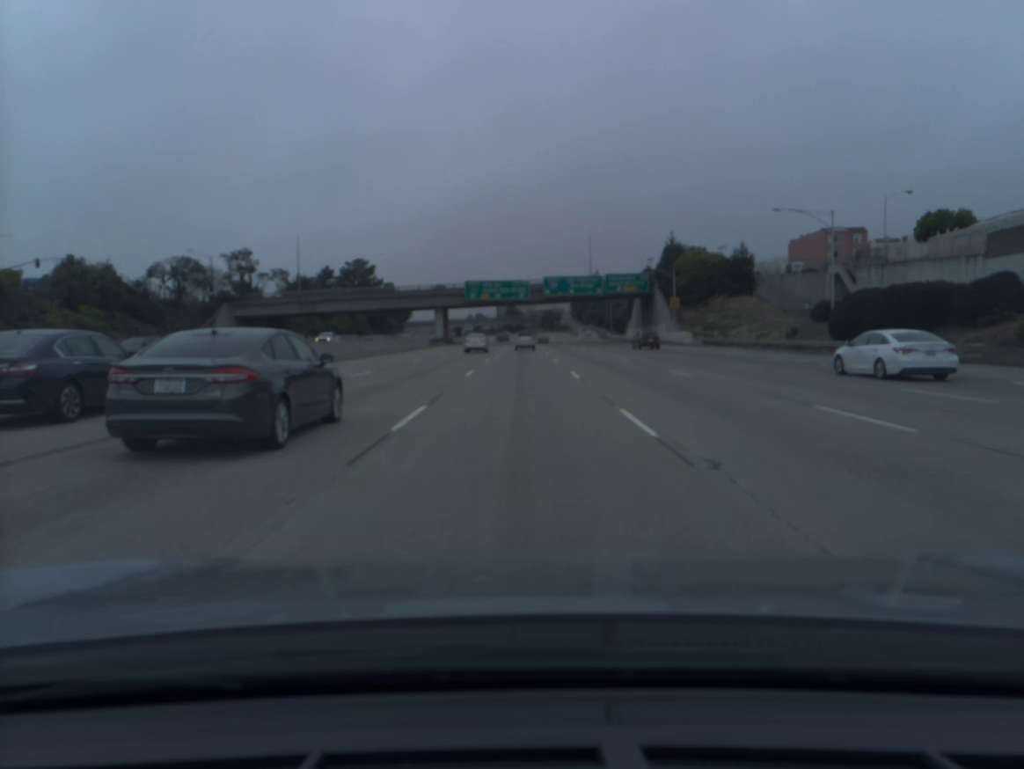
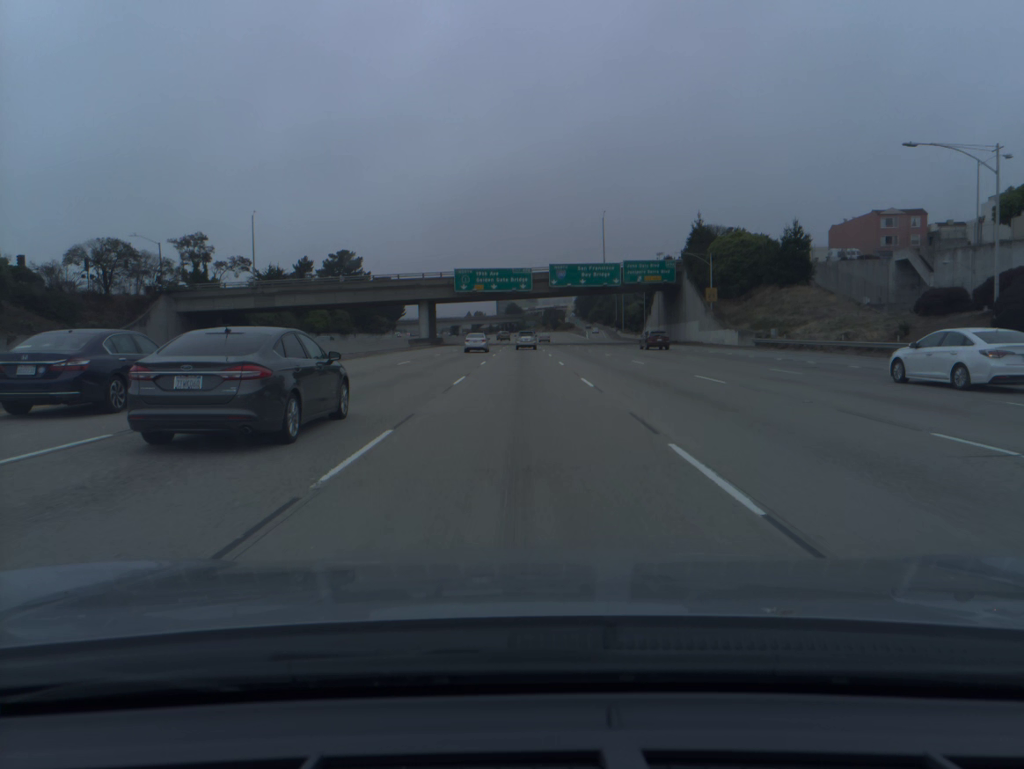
(0.0, +18.6) m; 0°
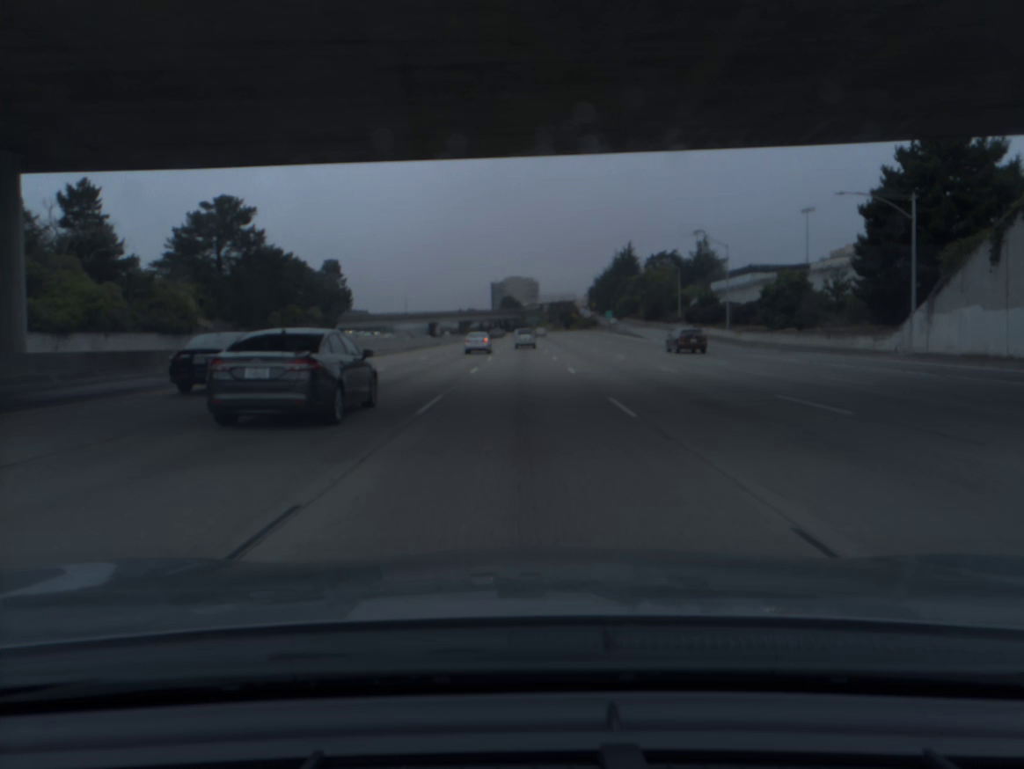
(-0.1, +93.0) m; 0°
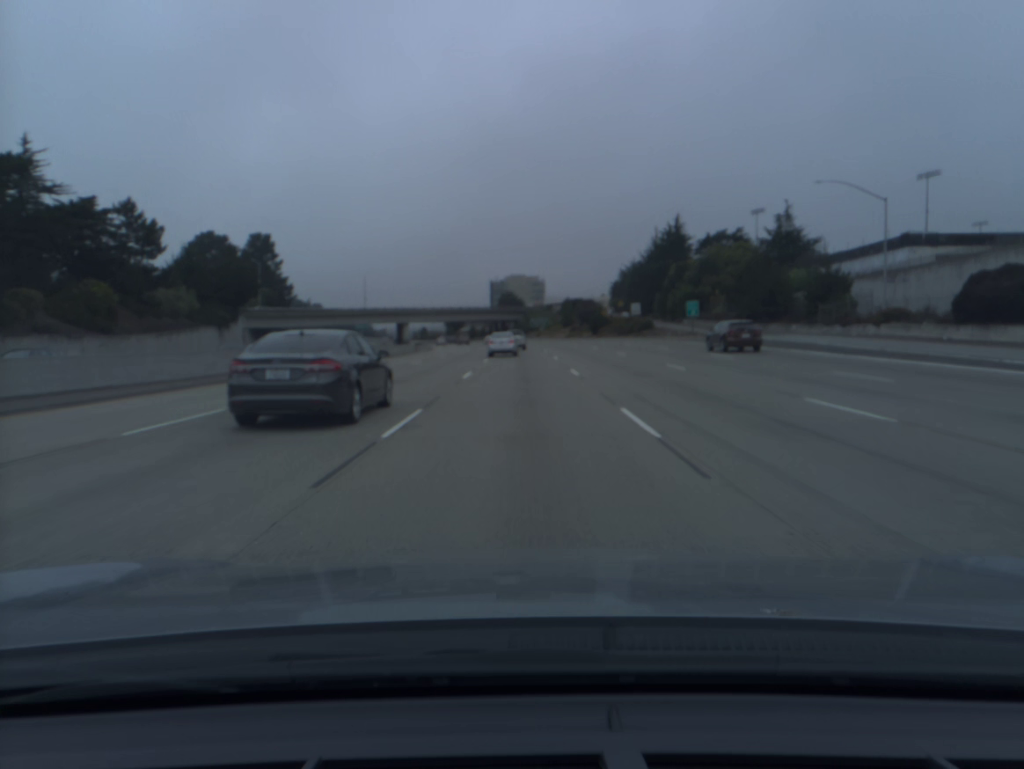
(-0.1, +74.3) m; 0°
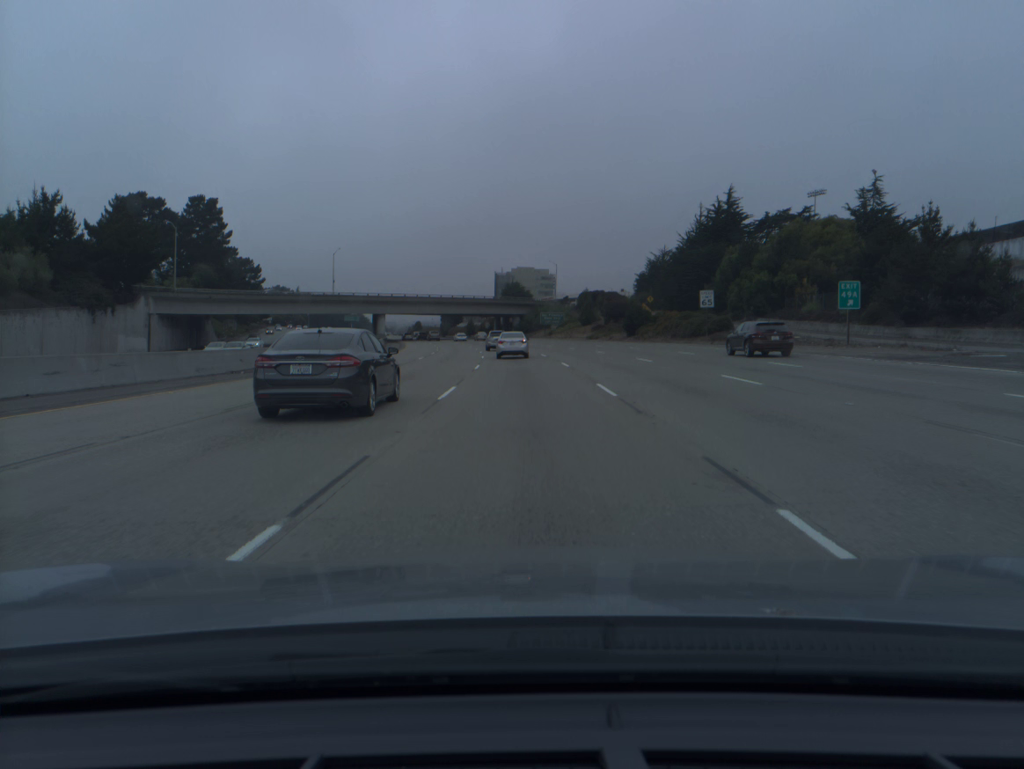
(-0.1, +36.7) m; 0°
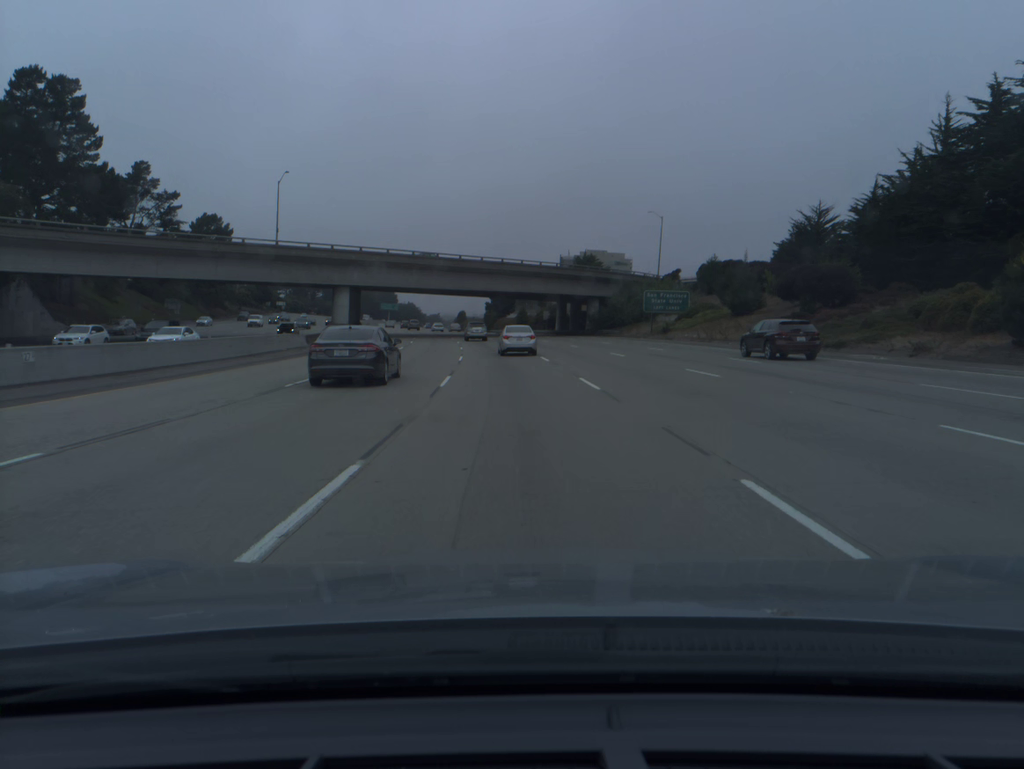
(-1.9, +69.6) m; -4°
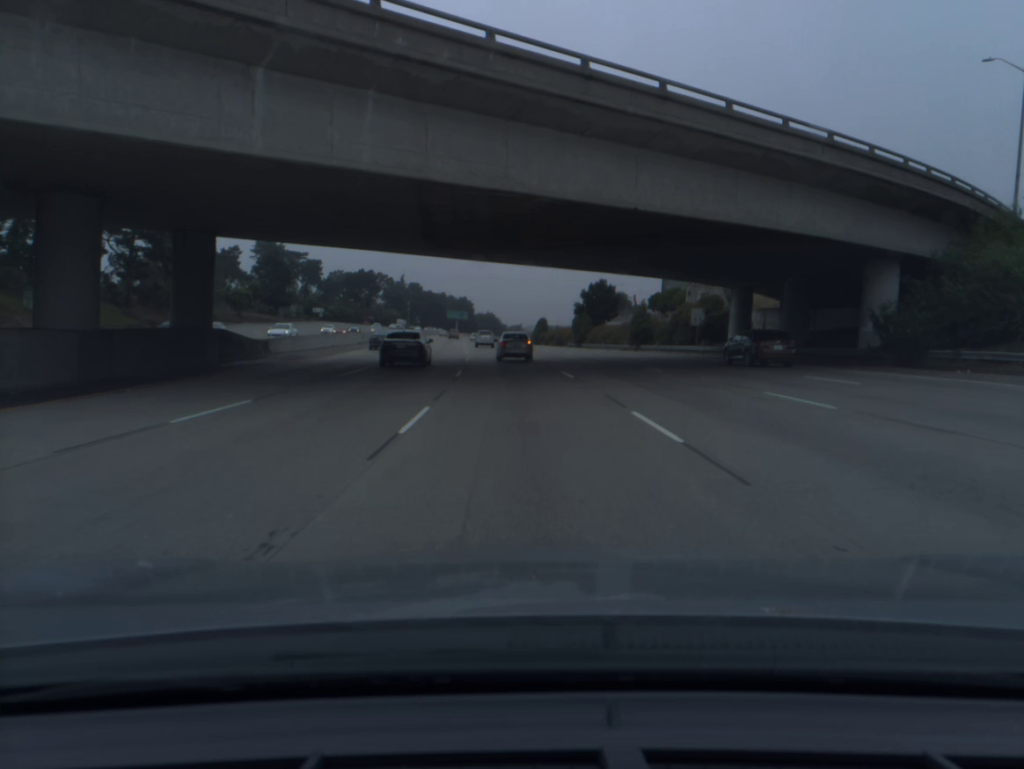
(-3.6, +64.7) m; -6°
